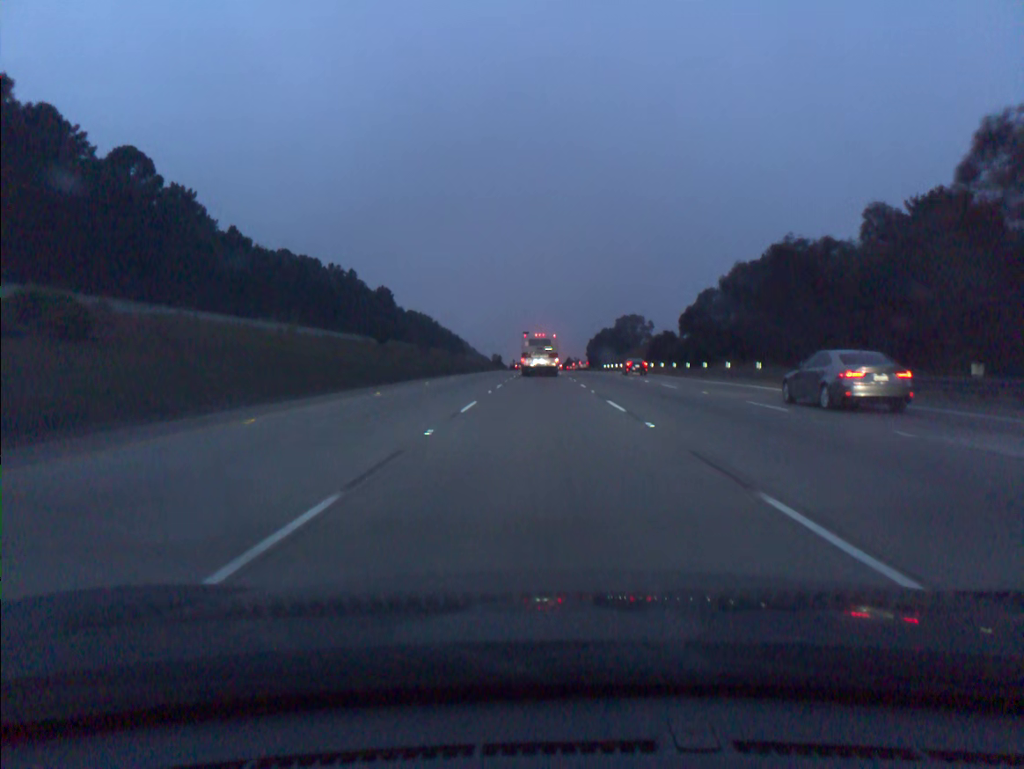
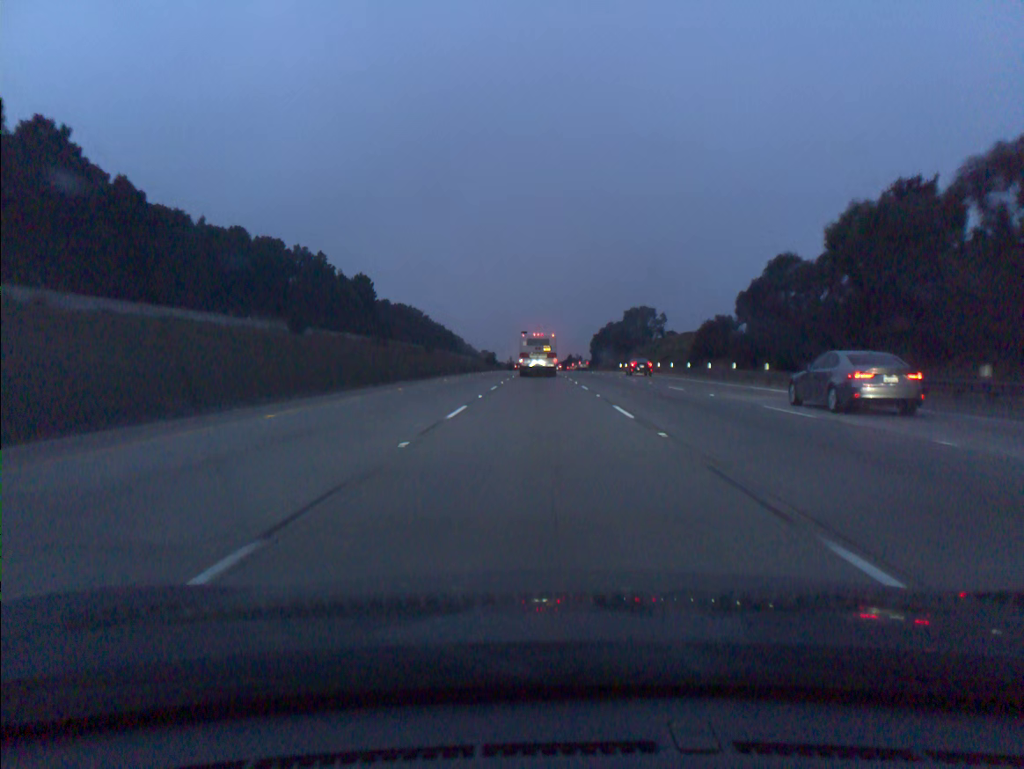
(0.0, +31.0) m; 0°
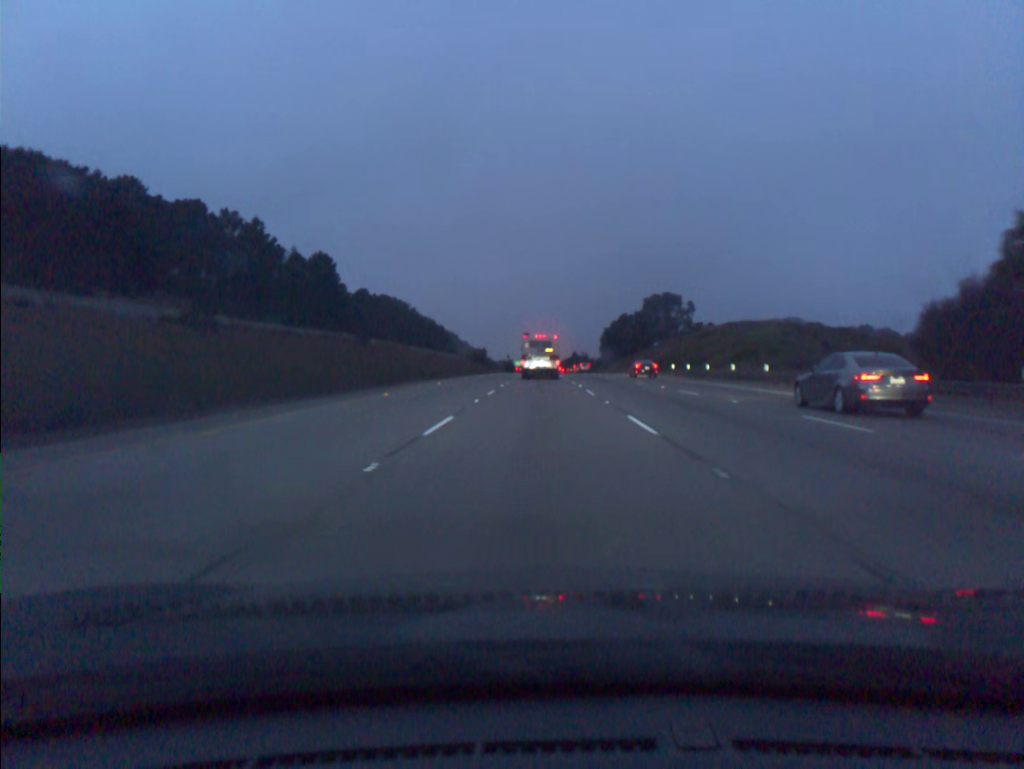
(-0.1, +46.8) m; 0°
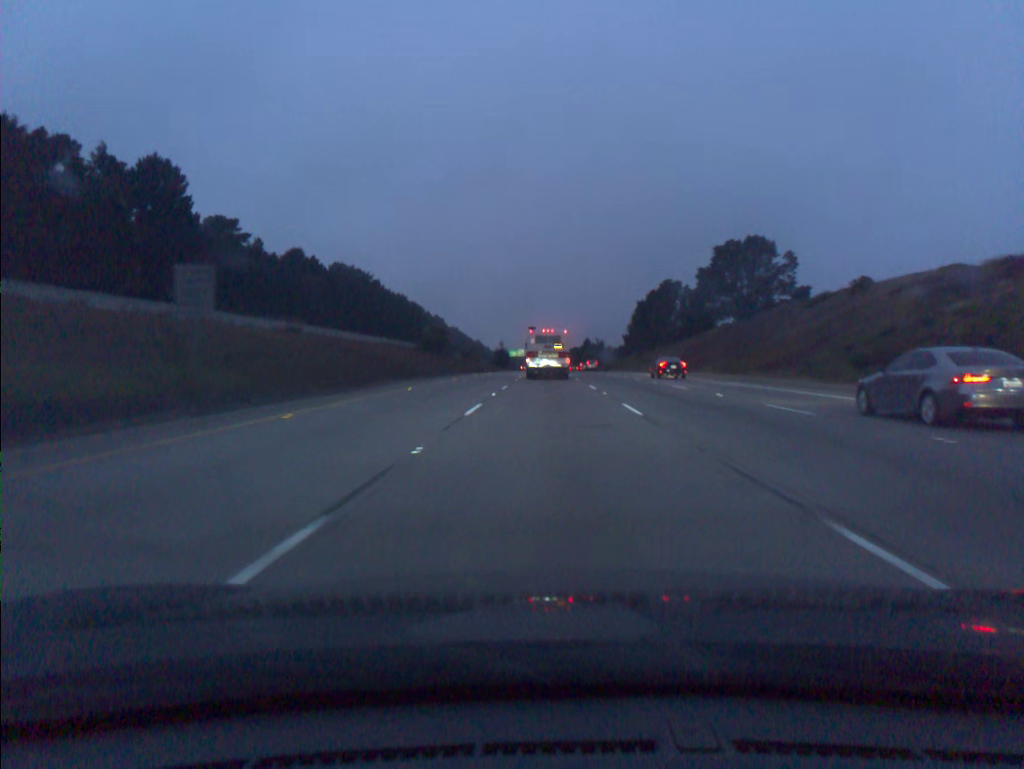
(-0.2, +83.9) m; 0°
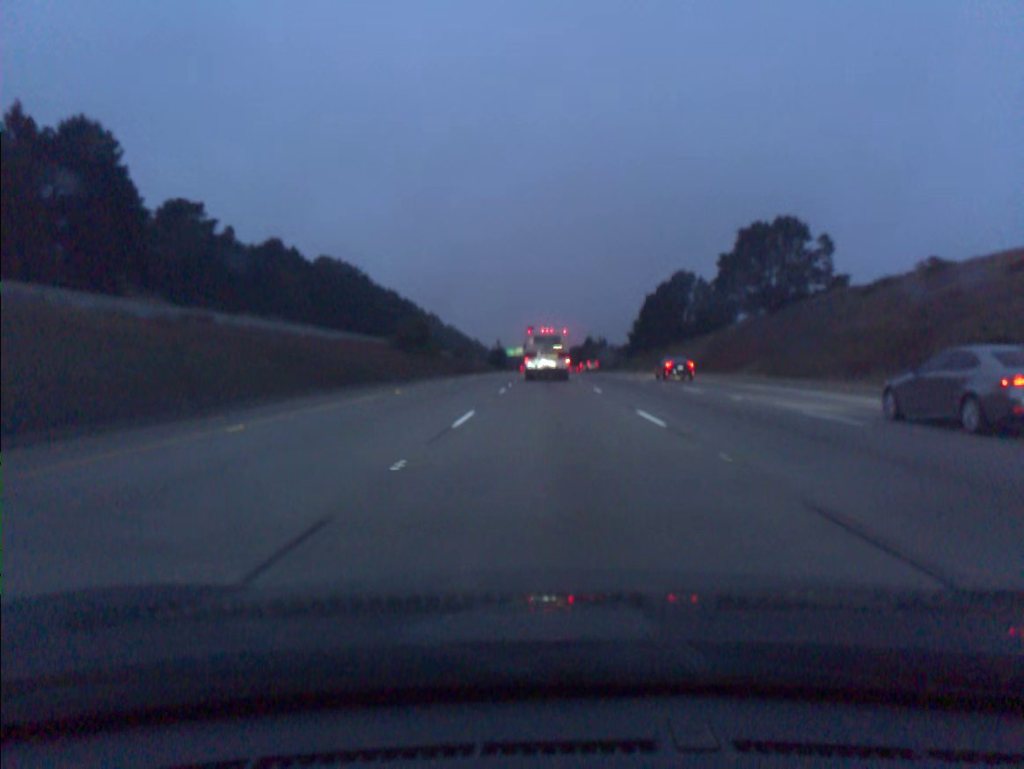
(0.0, +17.2) m; 0°
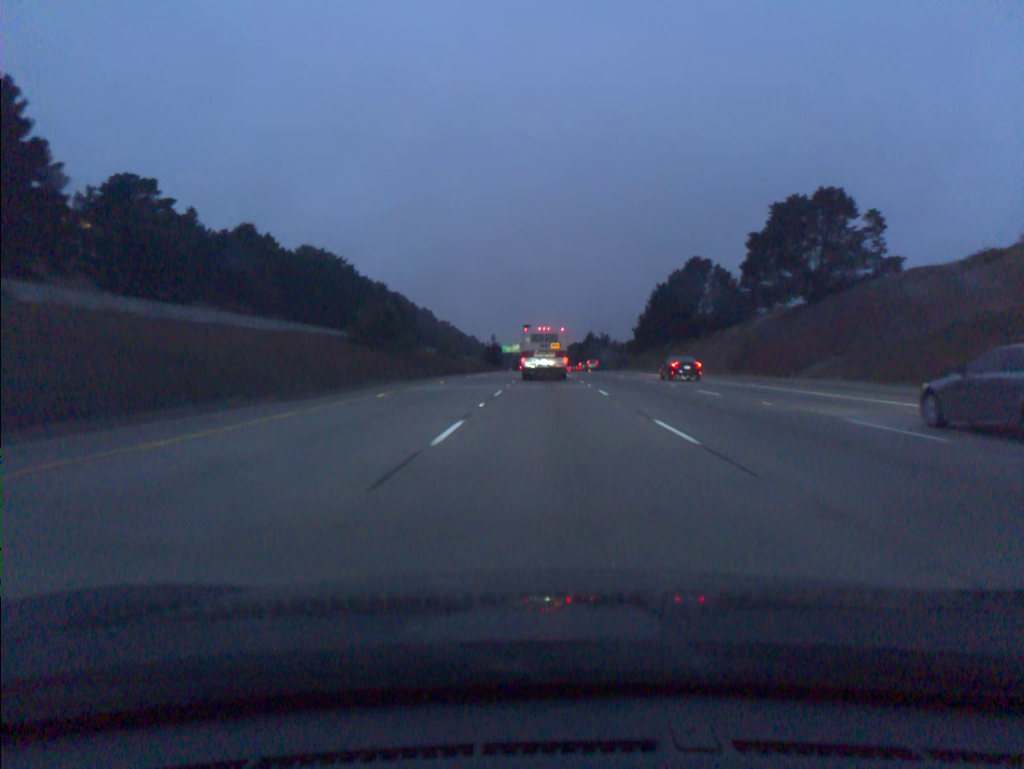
(0.0, +17.4) m; 0°
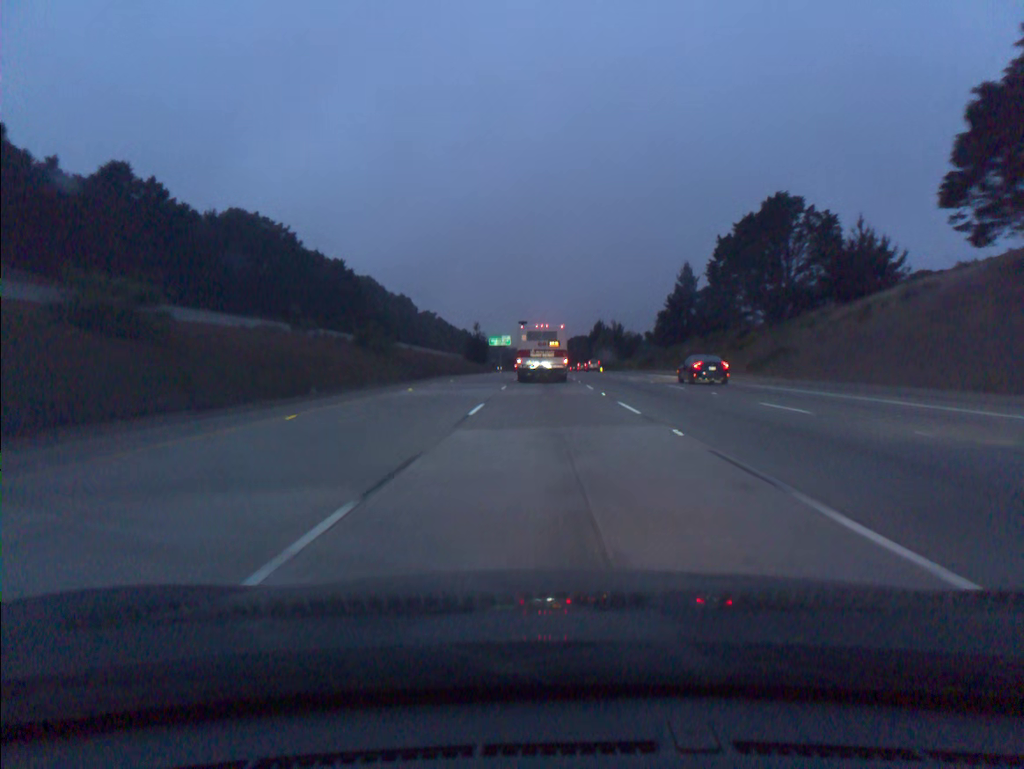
(+0.1, +52.5) m; 0°
